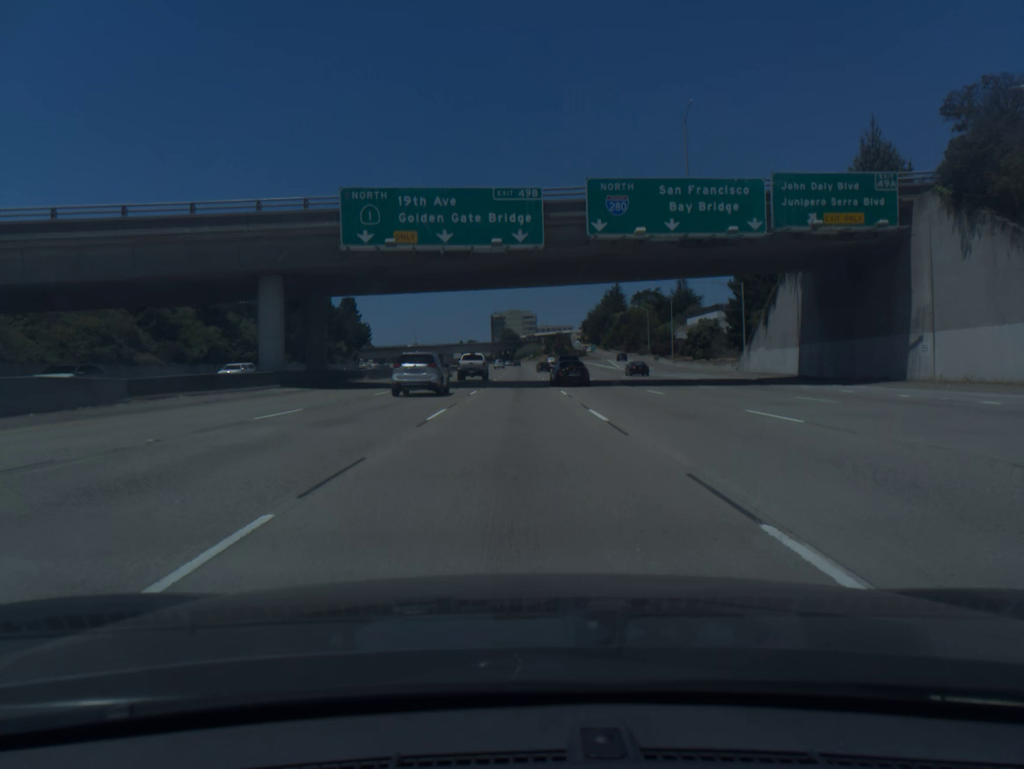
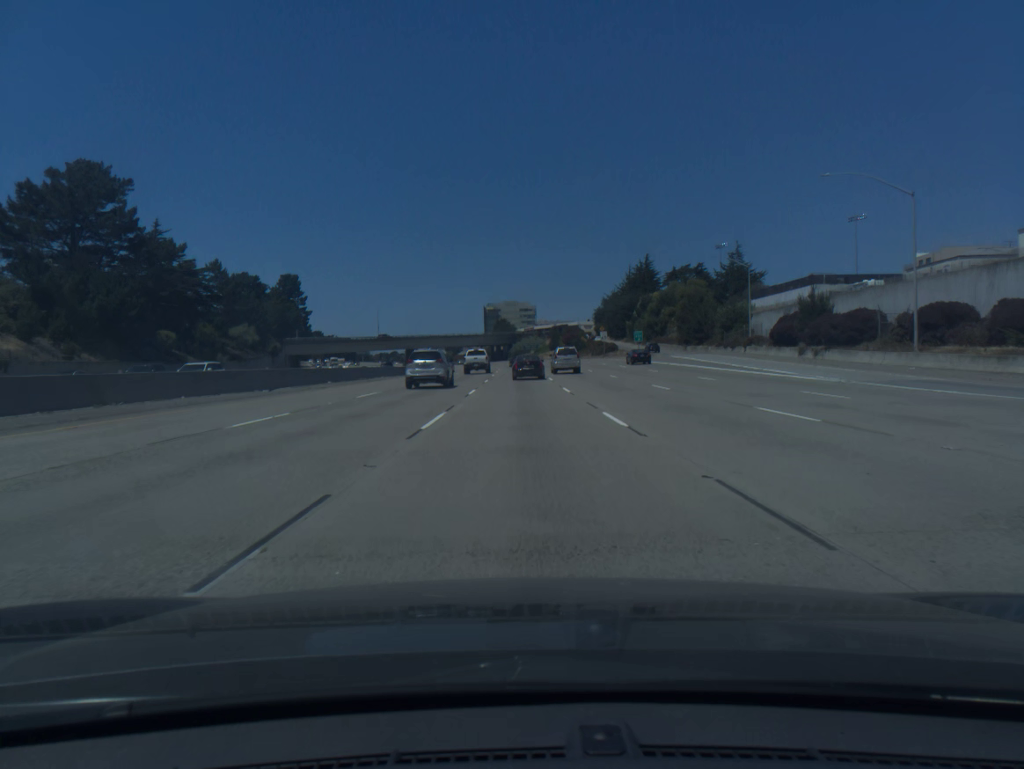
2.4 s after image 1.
(-0.2, +73.3) m; 0°
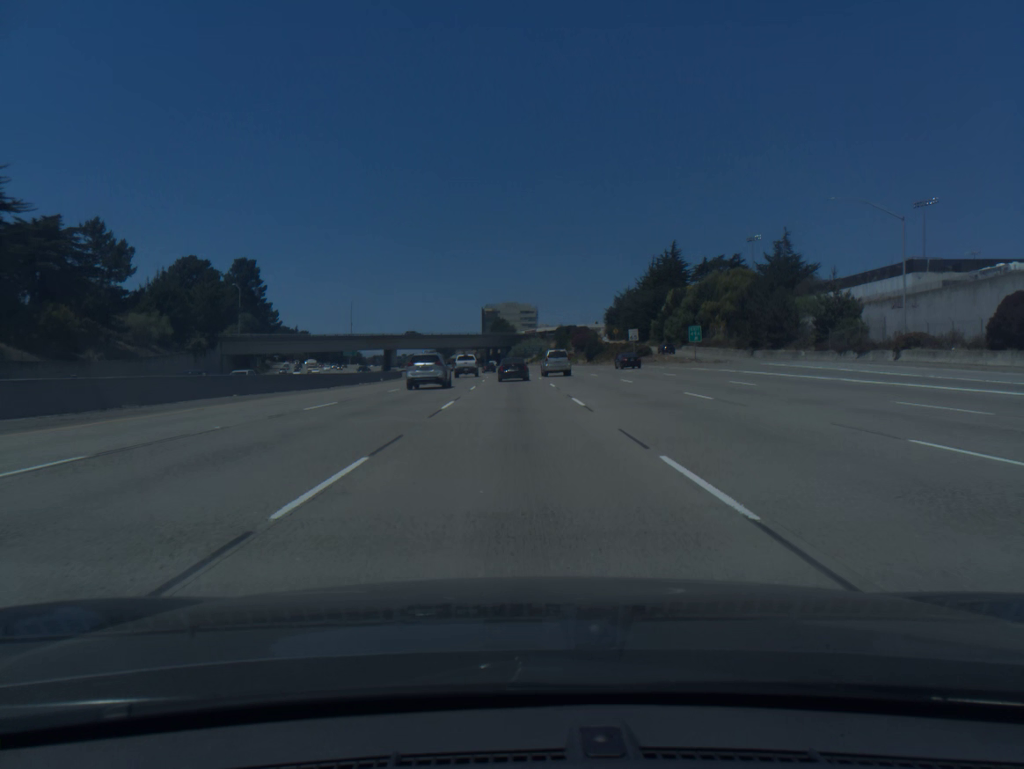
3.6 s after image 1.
(0.0, +36.6) m; 0°
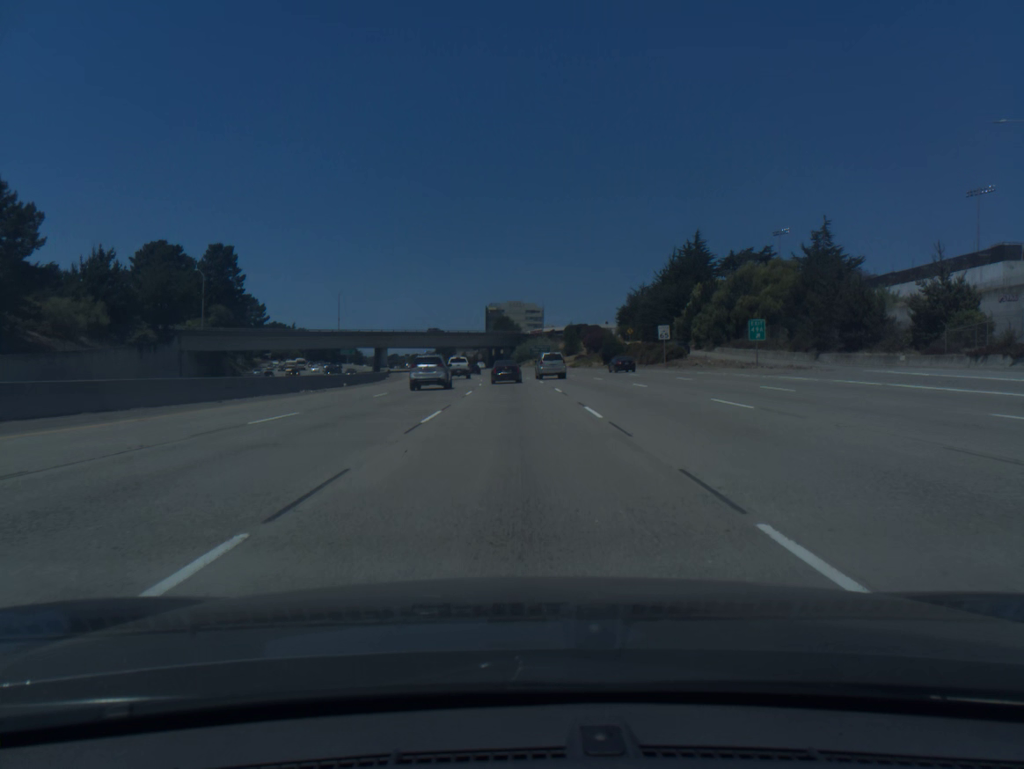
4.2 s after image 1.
(0.0, +18.3) m; 0°
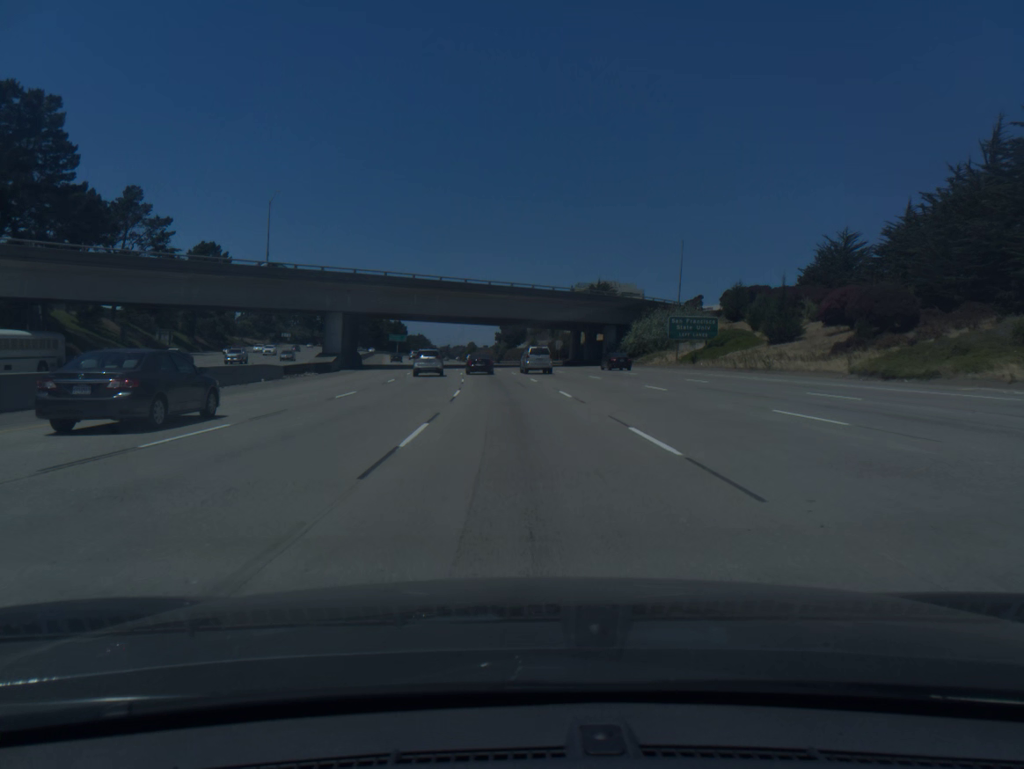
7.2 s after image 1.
(-3.5, +91.3) m; -6°
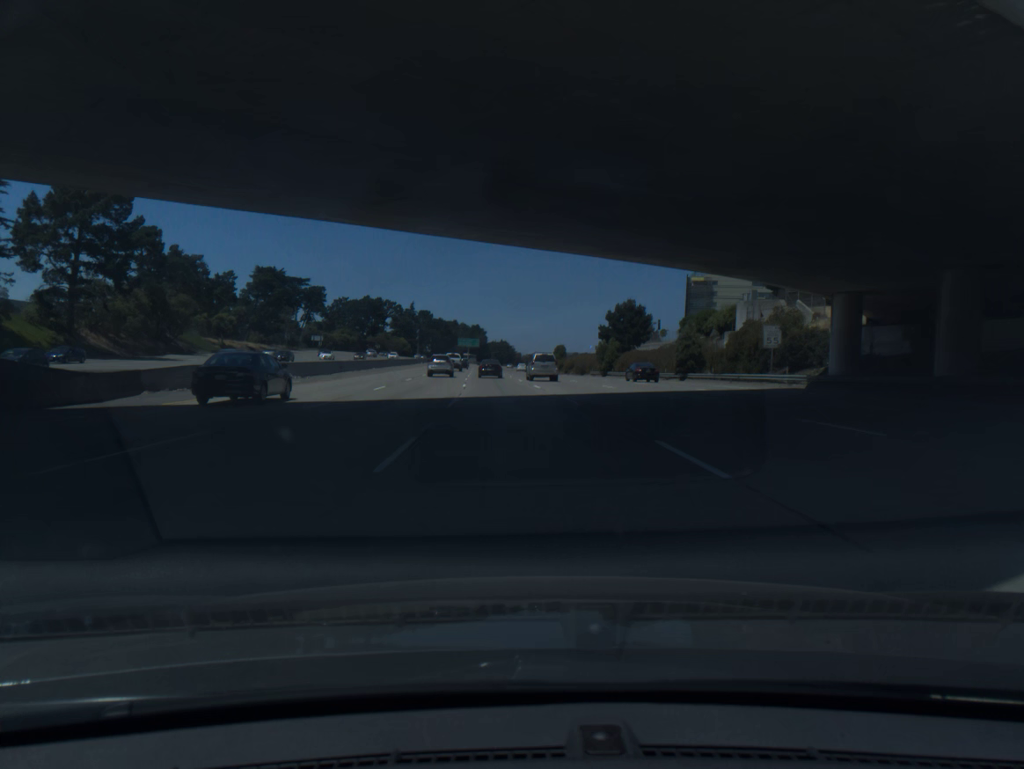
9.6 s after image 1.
(-4.3, +73.1) m; -6°
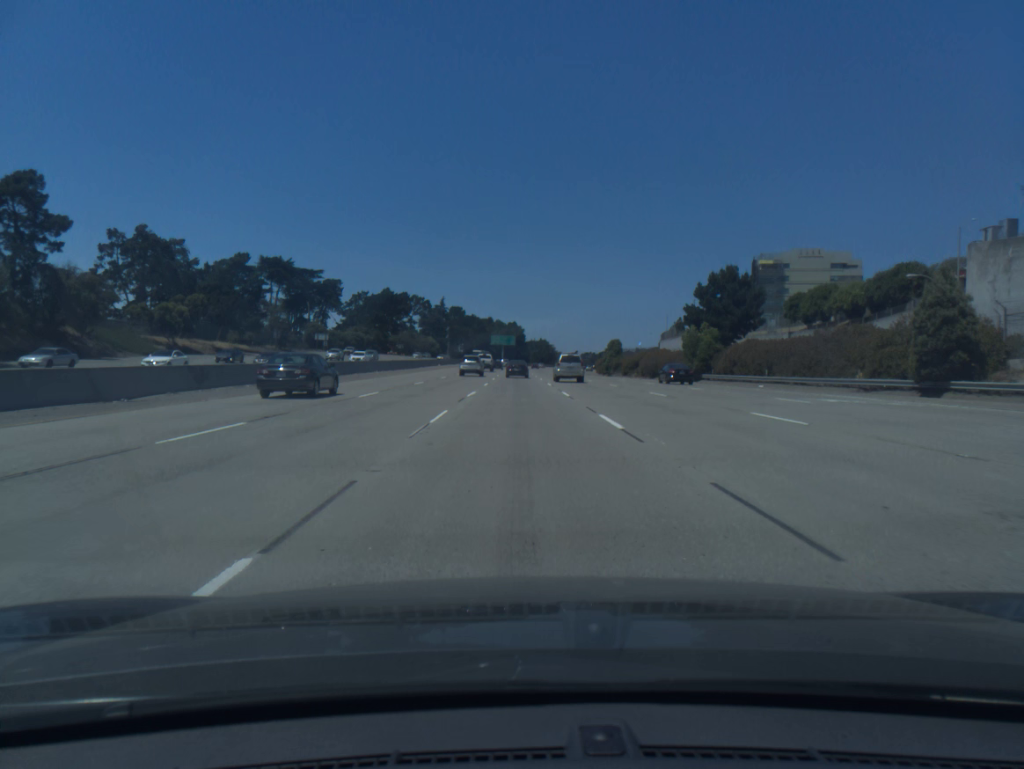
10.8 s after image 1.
(-0.9, +36.6) m; -3°
